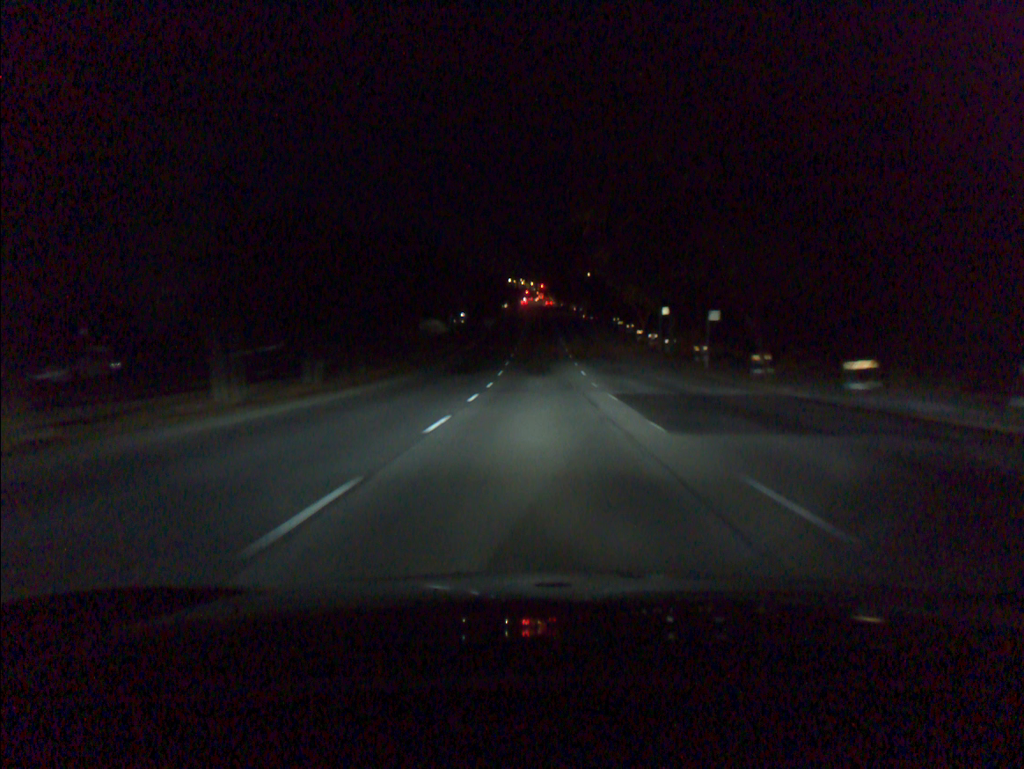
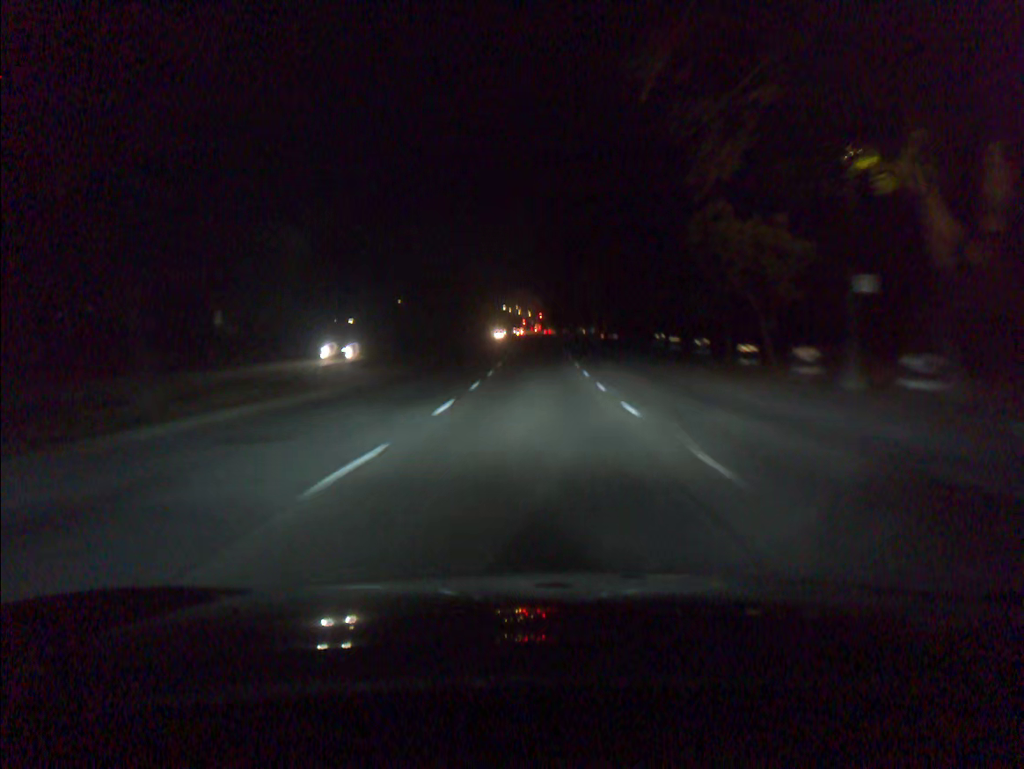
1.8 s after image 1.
(+0.1, +34.0) m; 0°
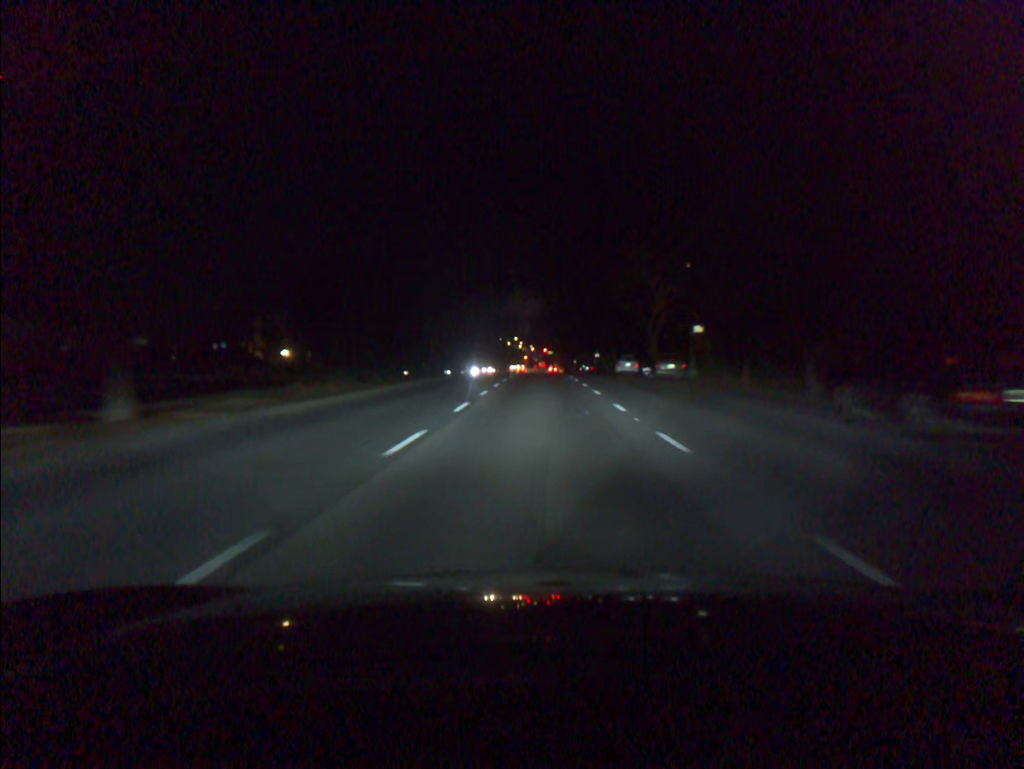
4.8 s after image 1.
(0.0, +54.9) m; 0°
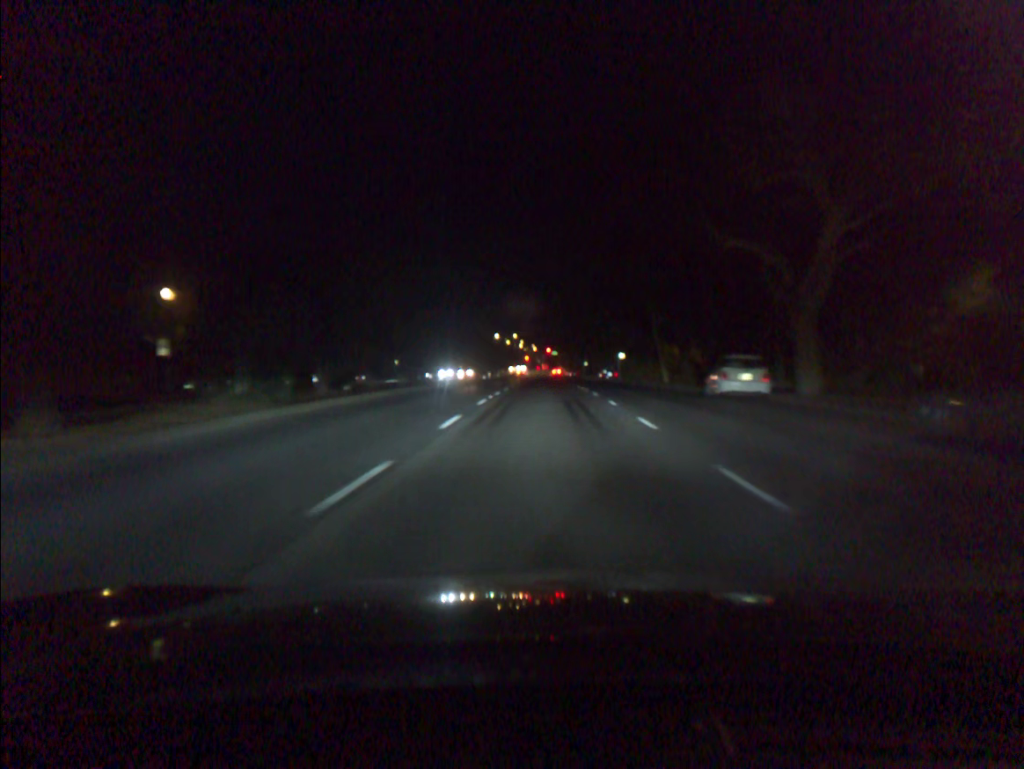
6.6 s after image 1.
(-0.1, +32.4) m; 0°
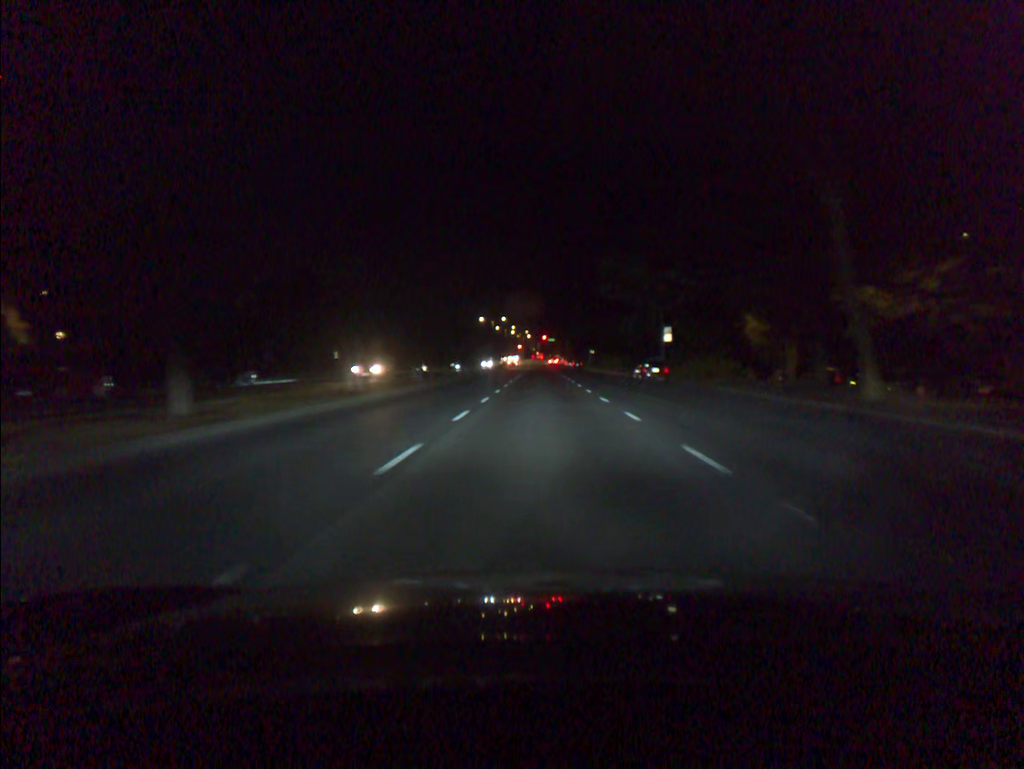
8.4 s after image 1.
(0.0, +33.5) m; 0°
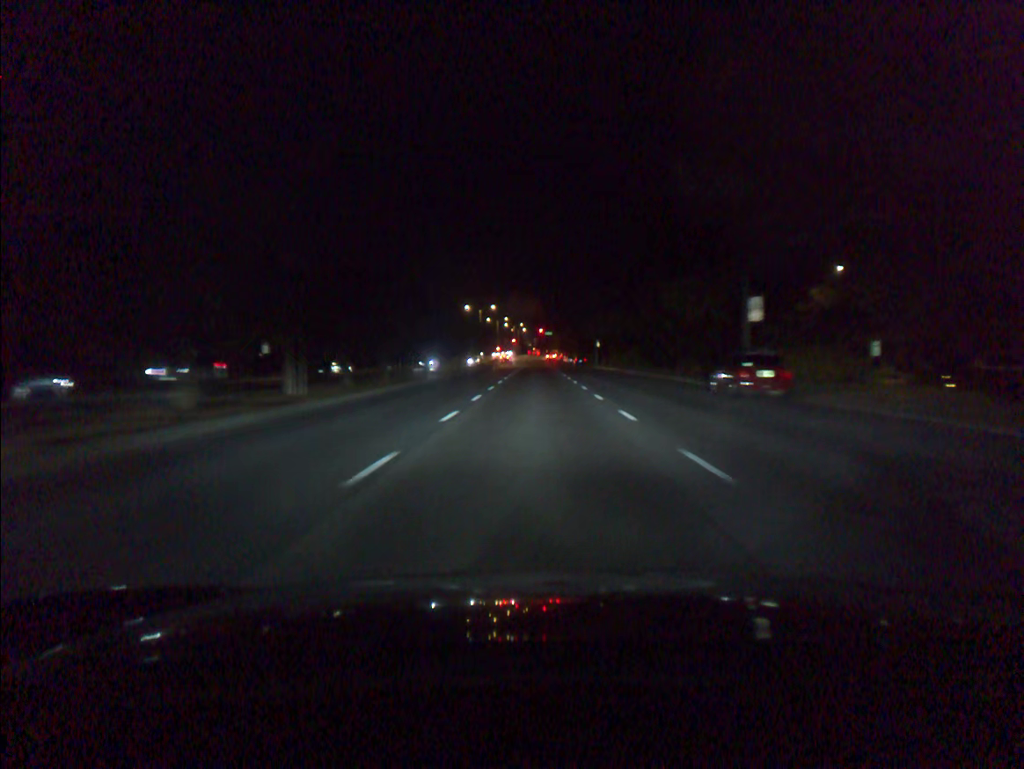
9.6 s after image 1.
(0.0, +22.6) m; 0°
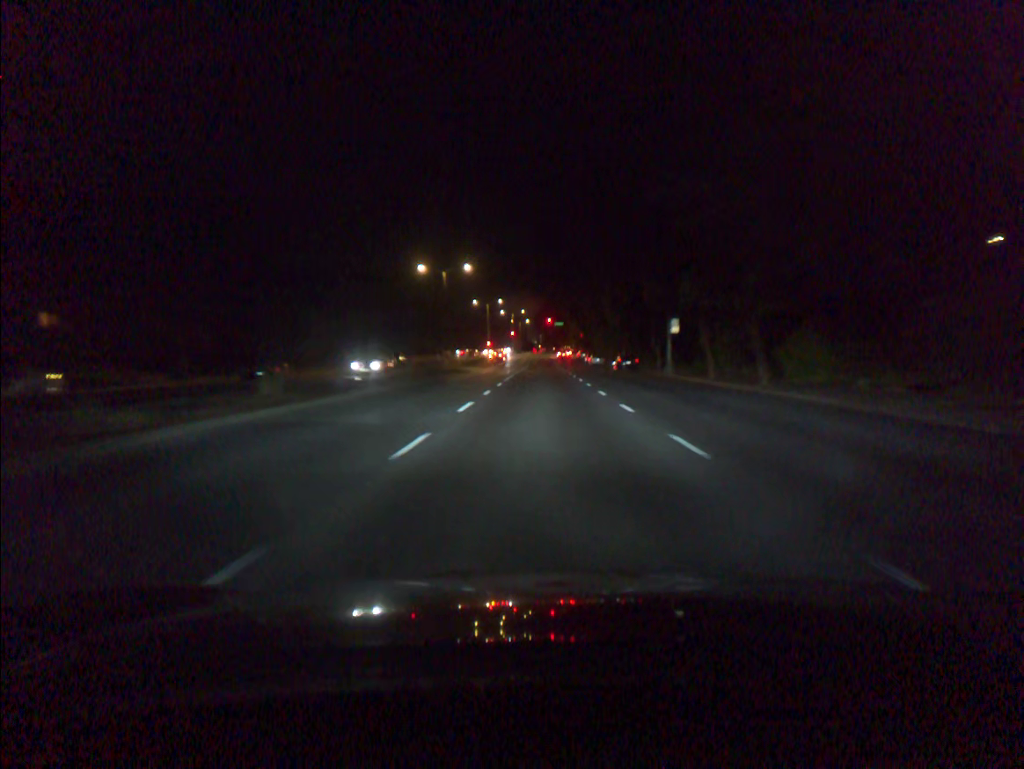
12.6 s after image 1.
(-0.2, +56.1) m; 0°
